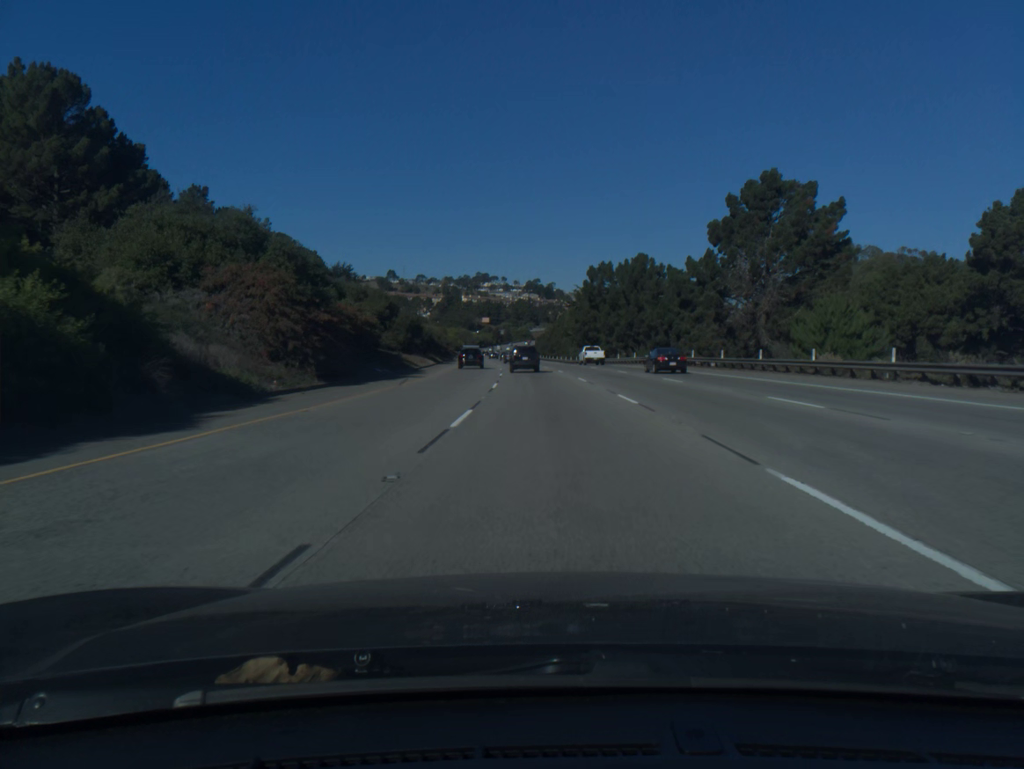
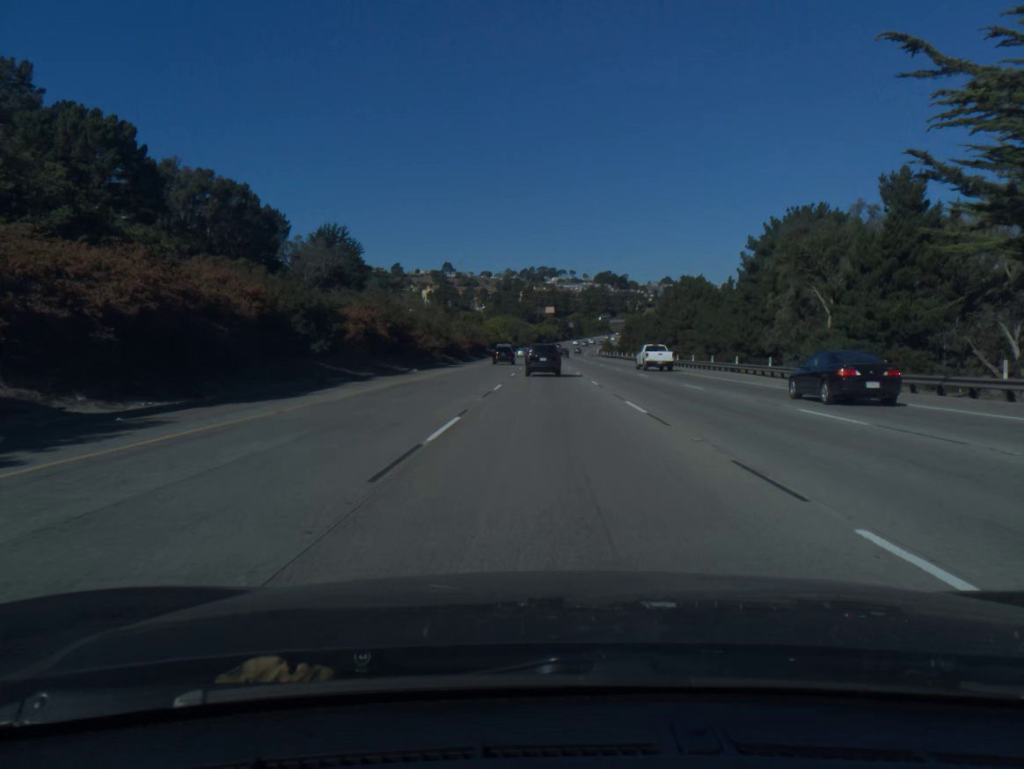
(-5.0, +104.1) m; -5°
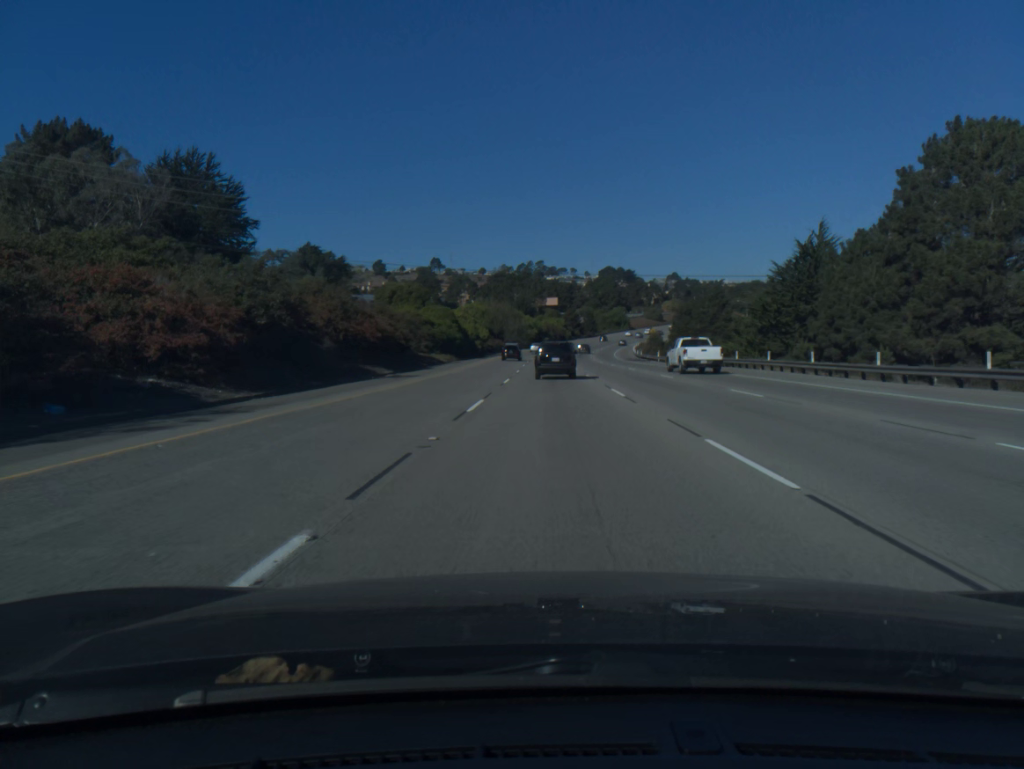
(-0.1, +82.3) m; 0°
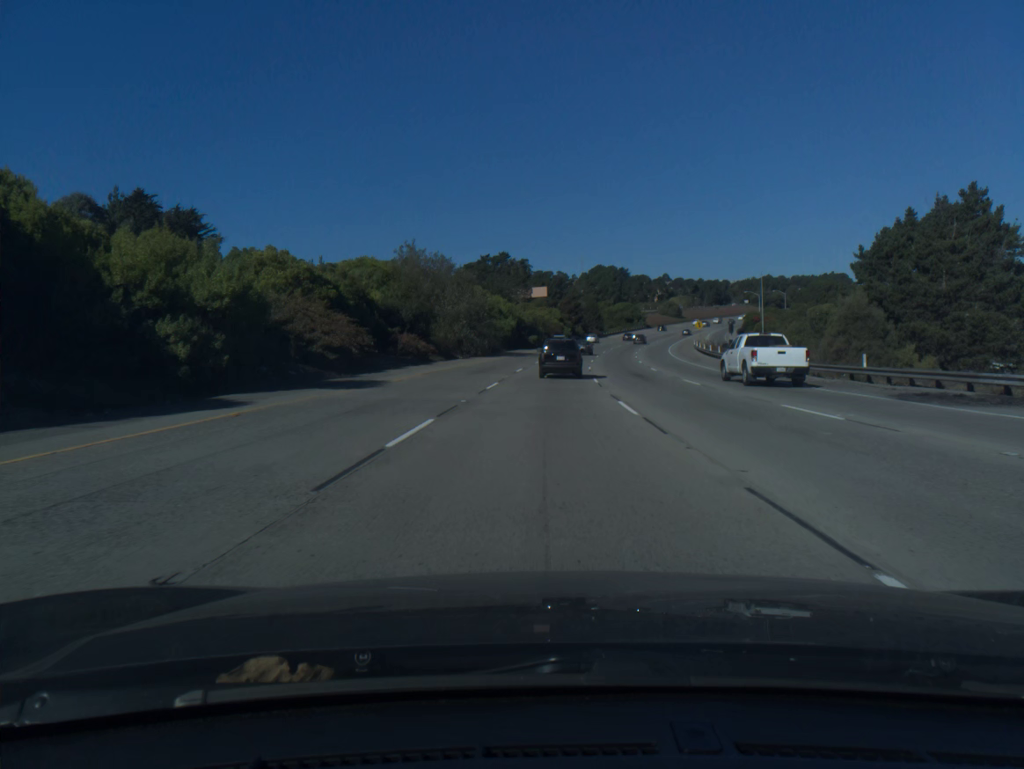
(+0.6, +79.5) m; +1°
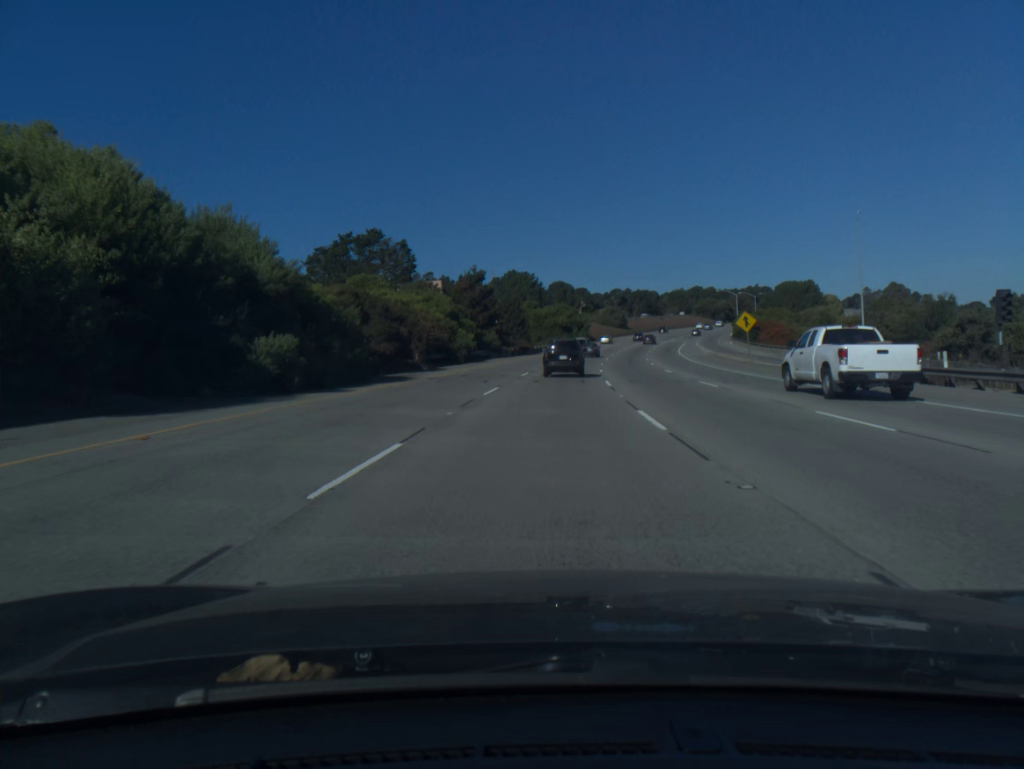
(+3.3, +75.7) m; +6°
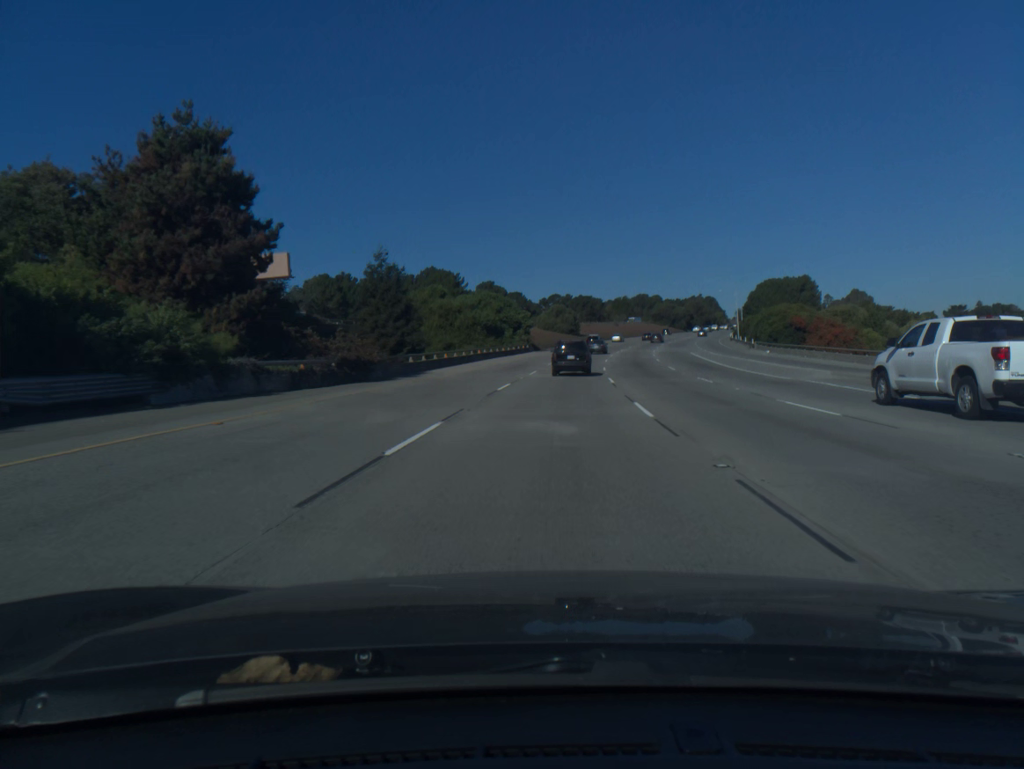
(+2.5, +55.8) m; +5°
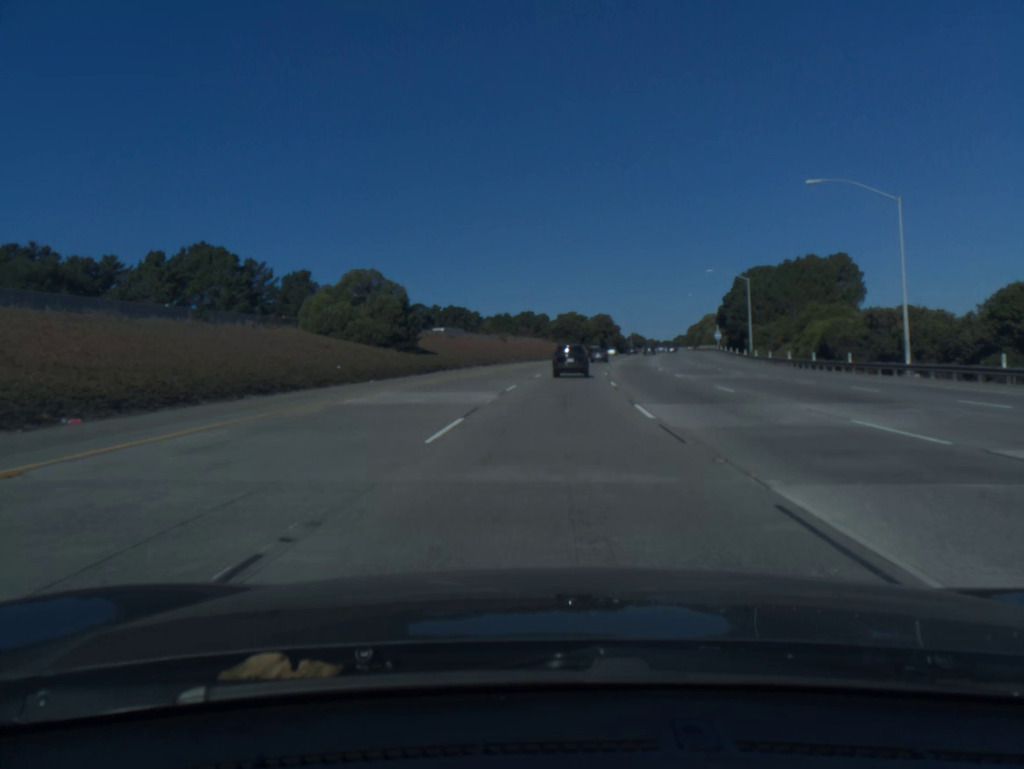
(+7.2, +91.4) m; +9°
